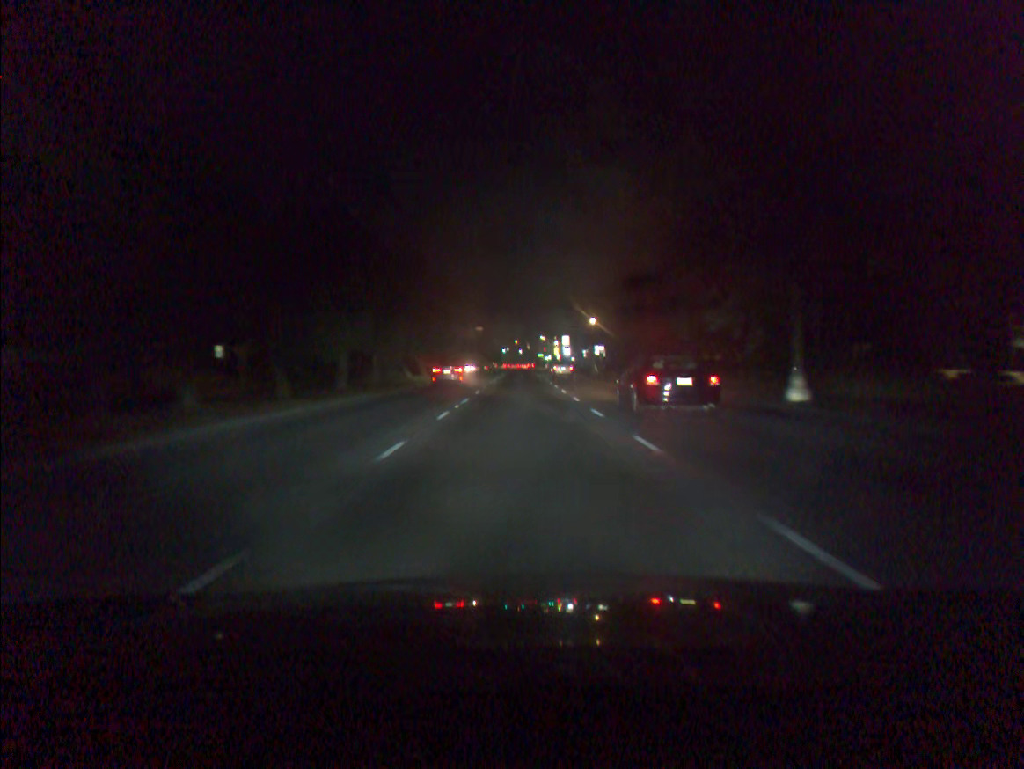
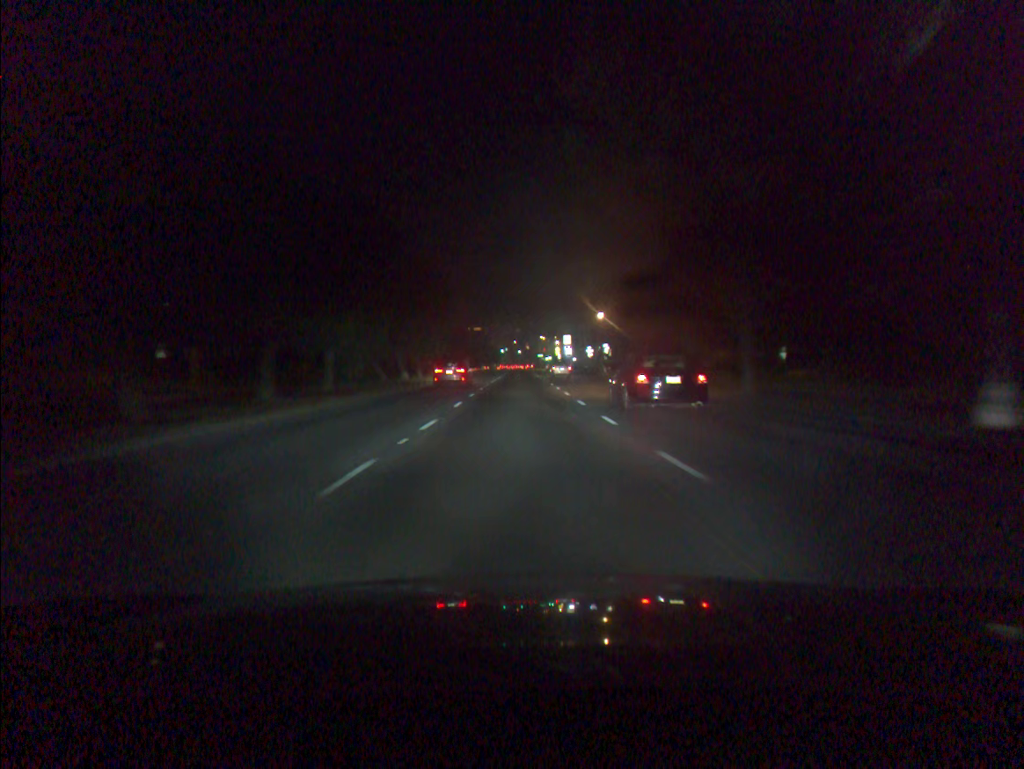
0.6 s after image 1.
(0.0, +9.9) m; 0°
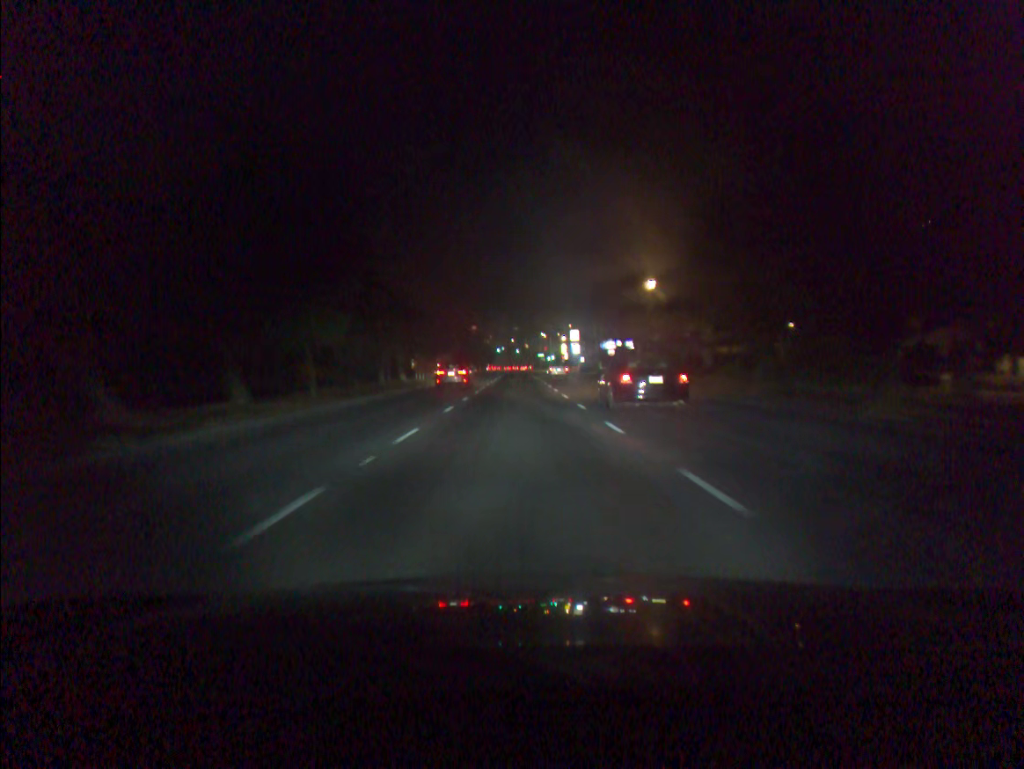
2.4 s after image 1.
(0.0, +30.8) m; 0°
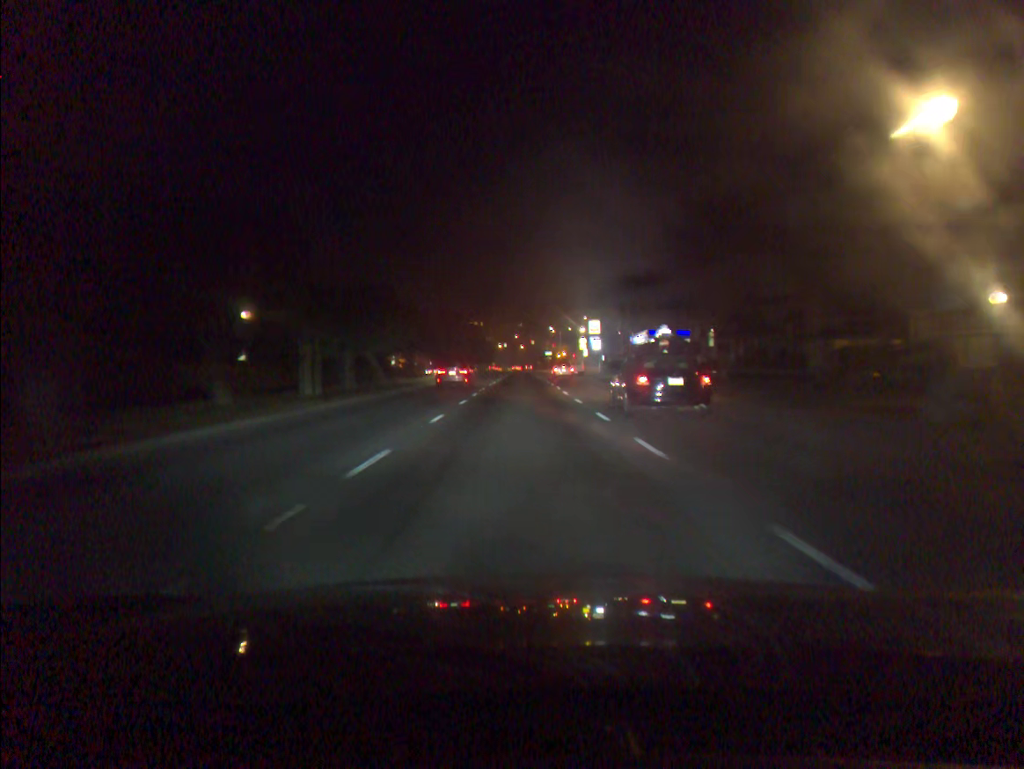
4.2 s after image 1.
(-0.1, +32.4) m; 0°
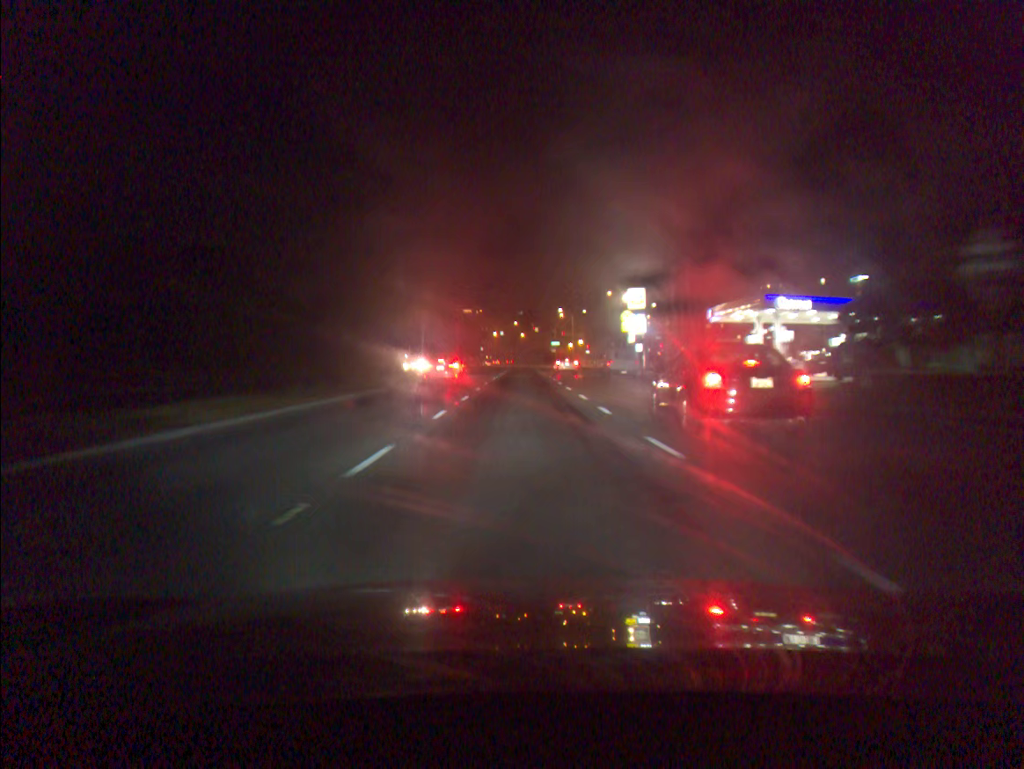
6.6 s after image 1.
(+0.1, +43.6) m; 0°
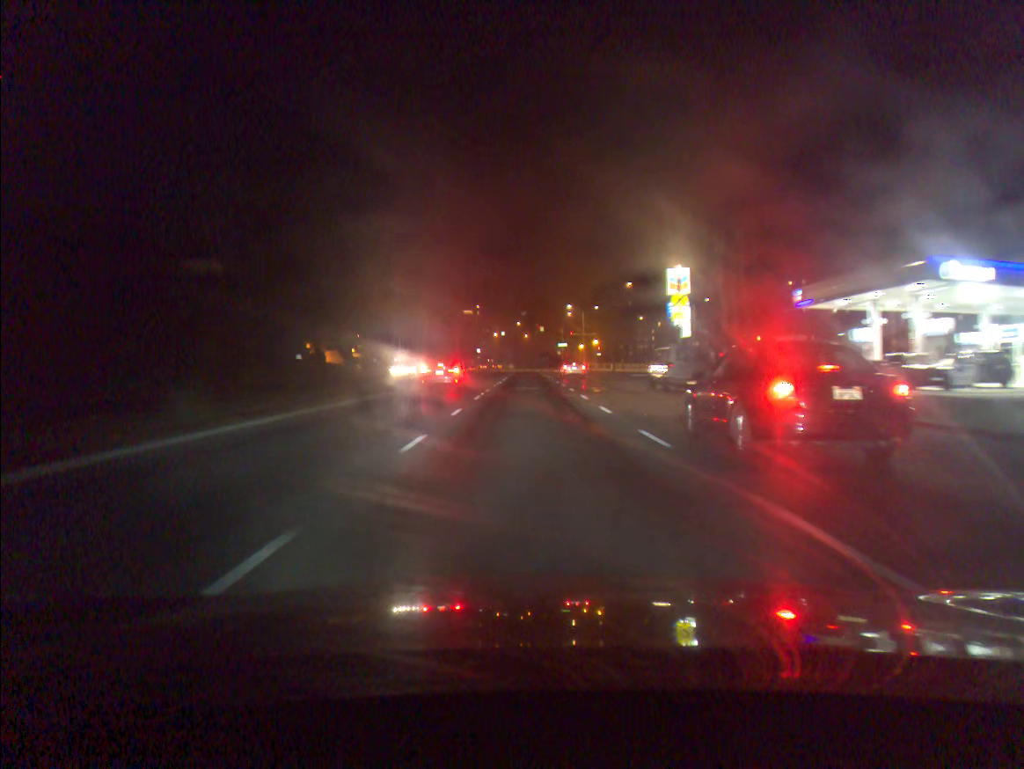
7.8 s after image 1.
(-0.1, +19.9) m; 0°
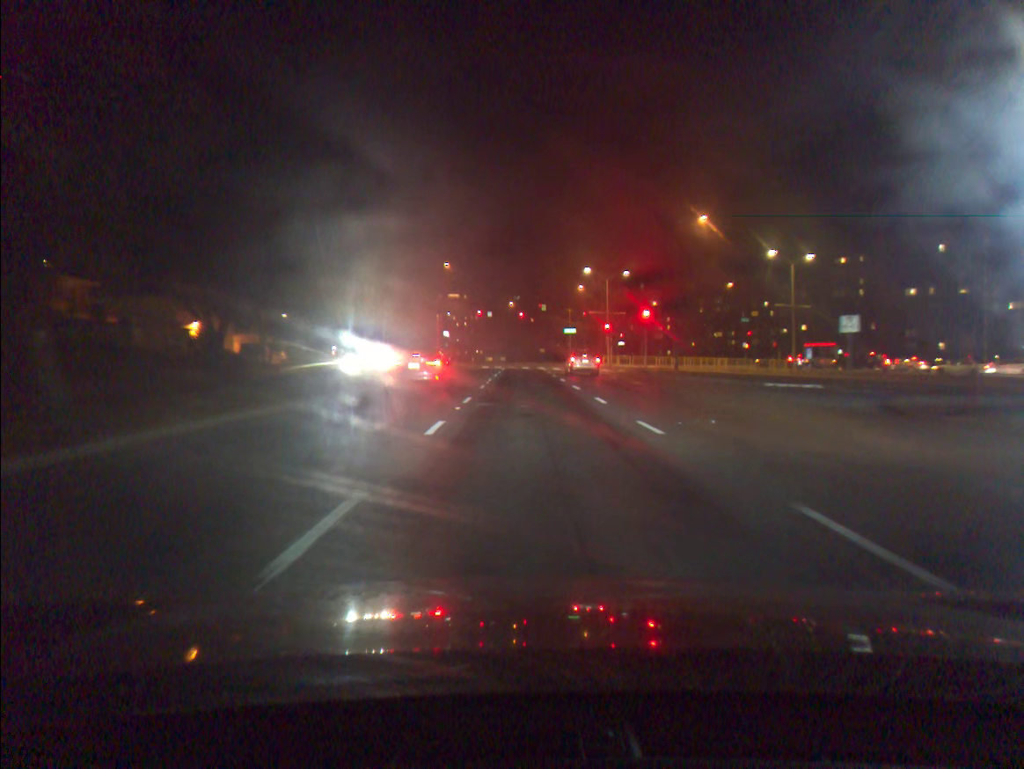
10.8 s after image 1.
(+0.2, +43.6) m; +1°
